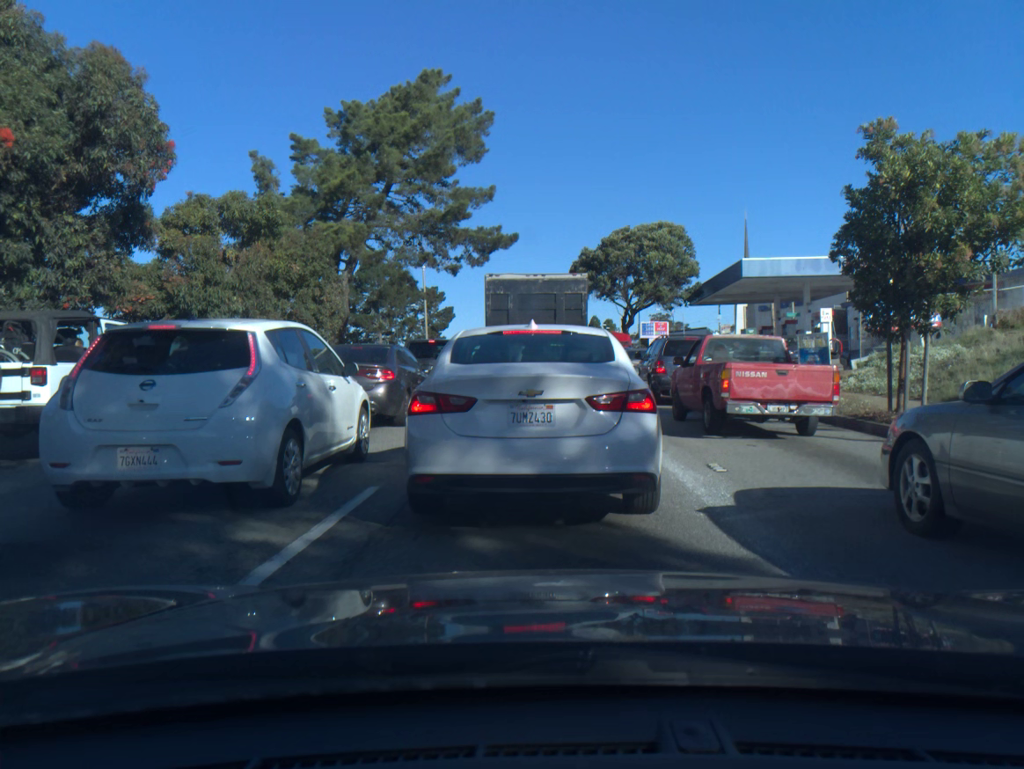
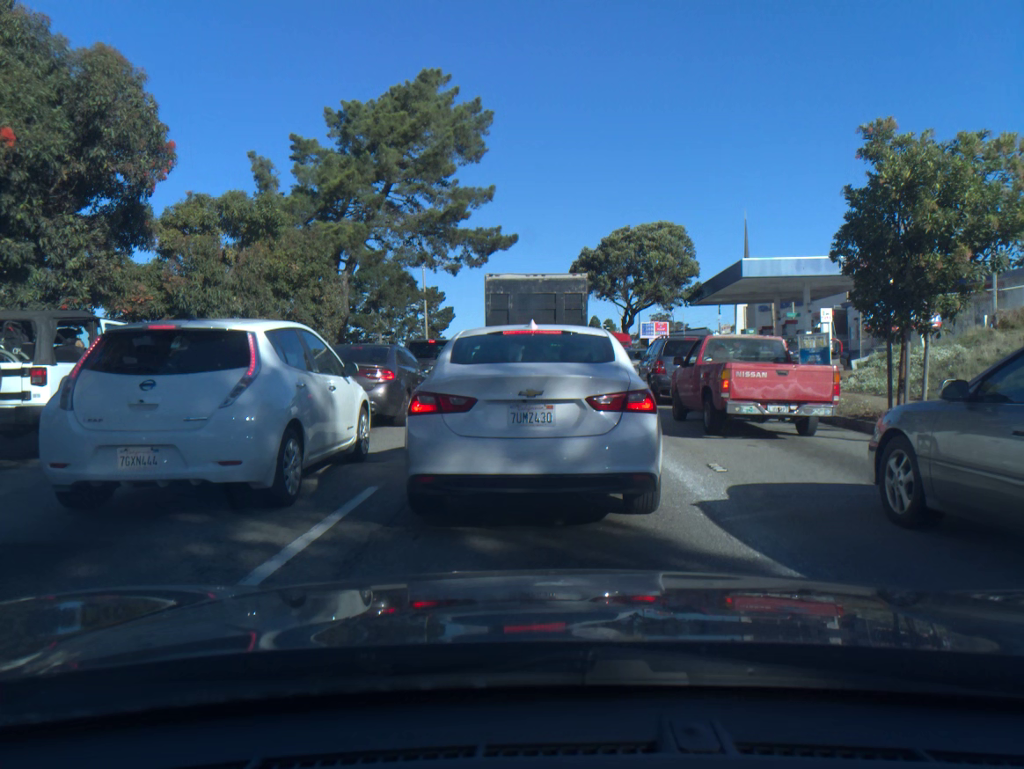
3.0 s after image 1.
(0.0, 0.0) m; 0°
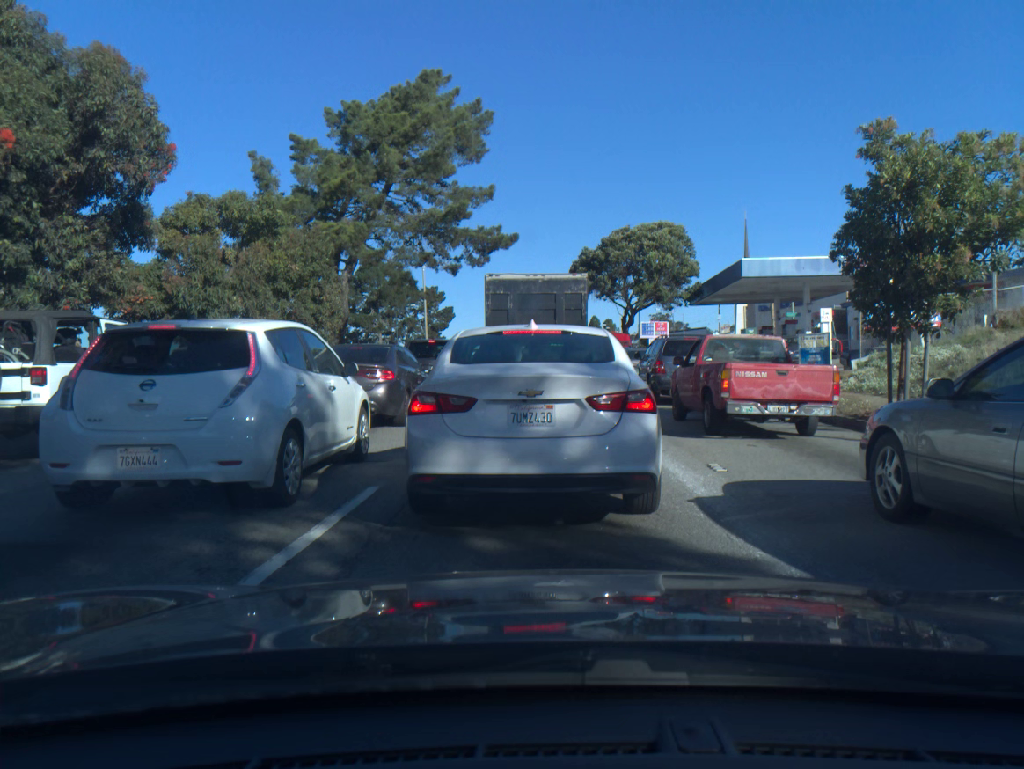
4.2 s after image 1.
(0.0, 0.0) m; 0°
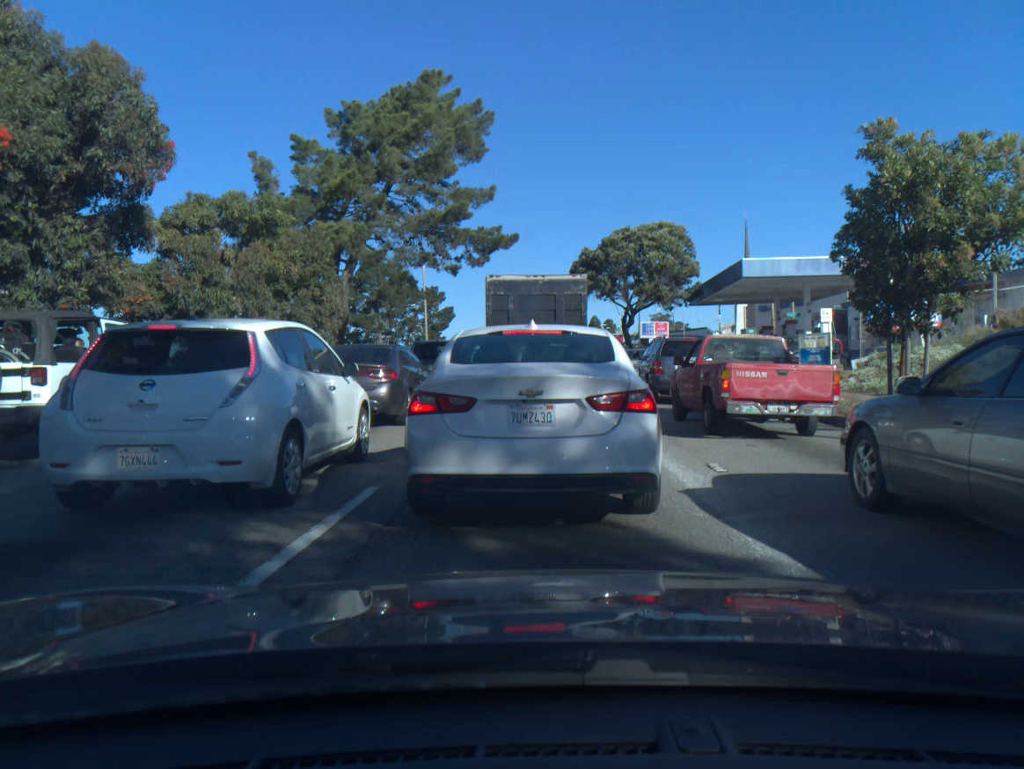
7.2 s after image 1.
(0.0, 0.0) m; +1°
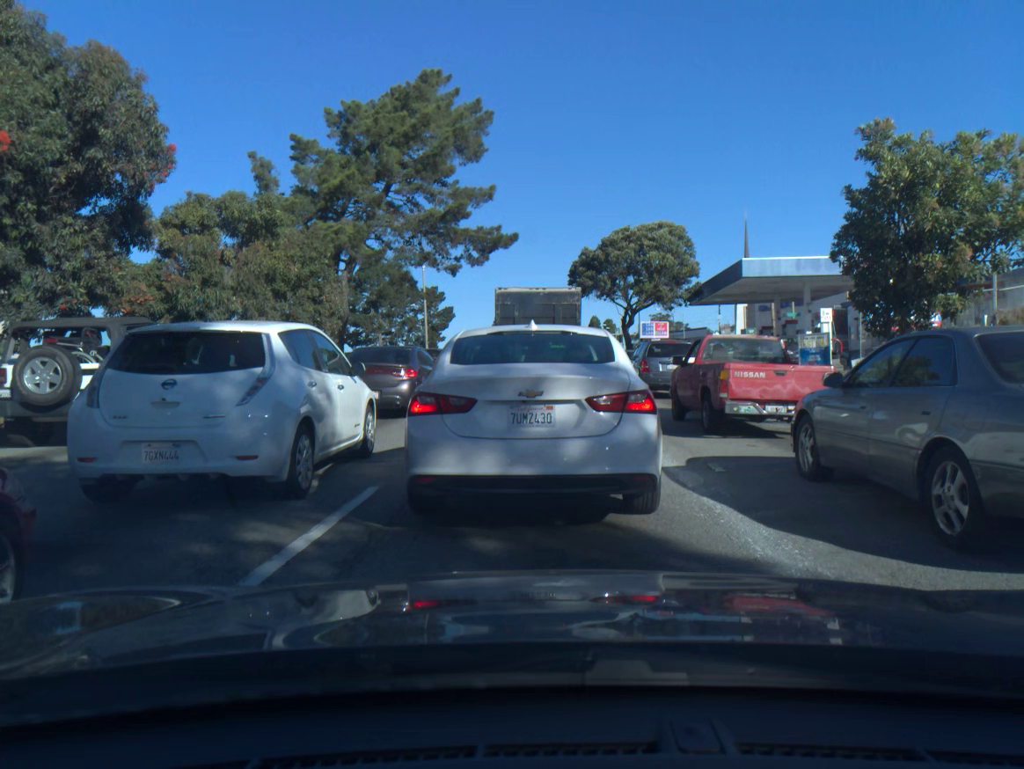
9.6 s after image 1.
(0.0, 0.0) m; +1°
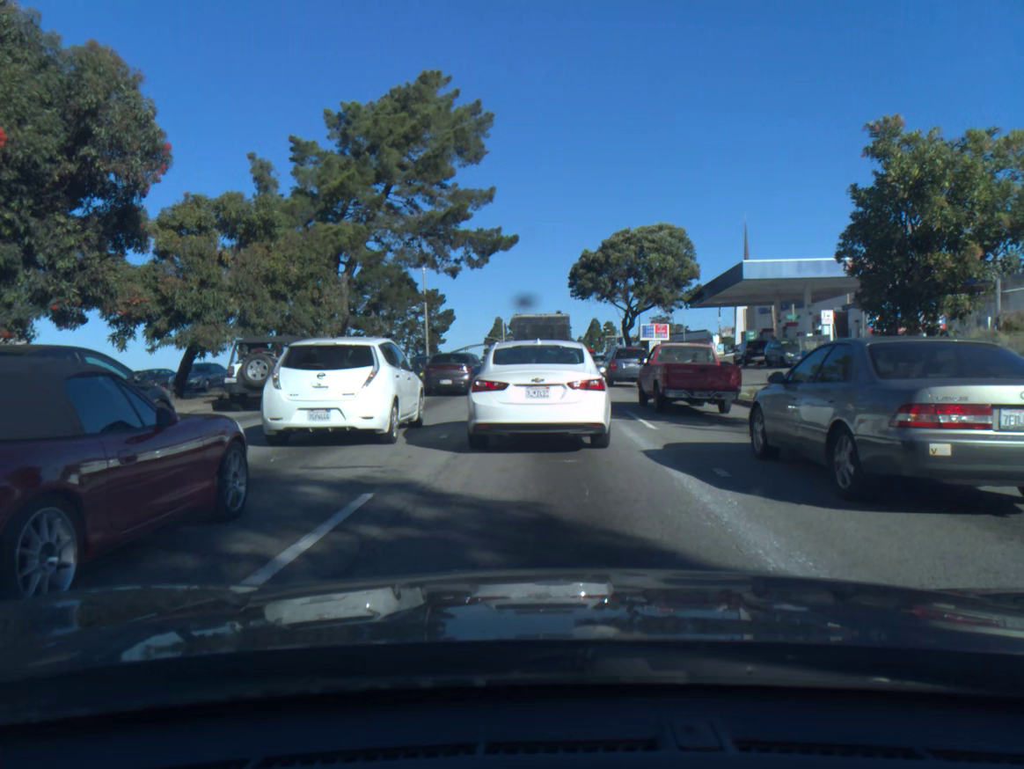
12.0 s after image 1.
(0.0, +0.2) m; +1°
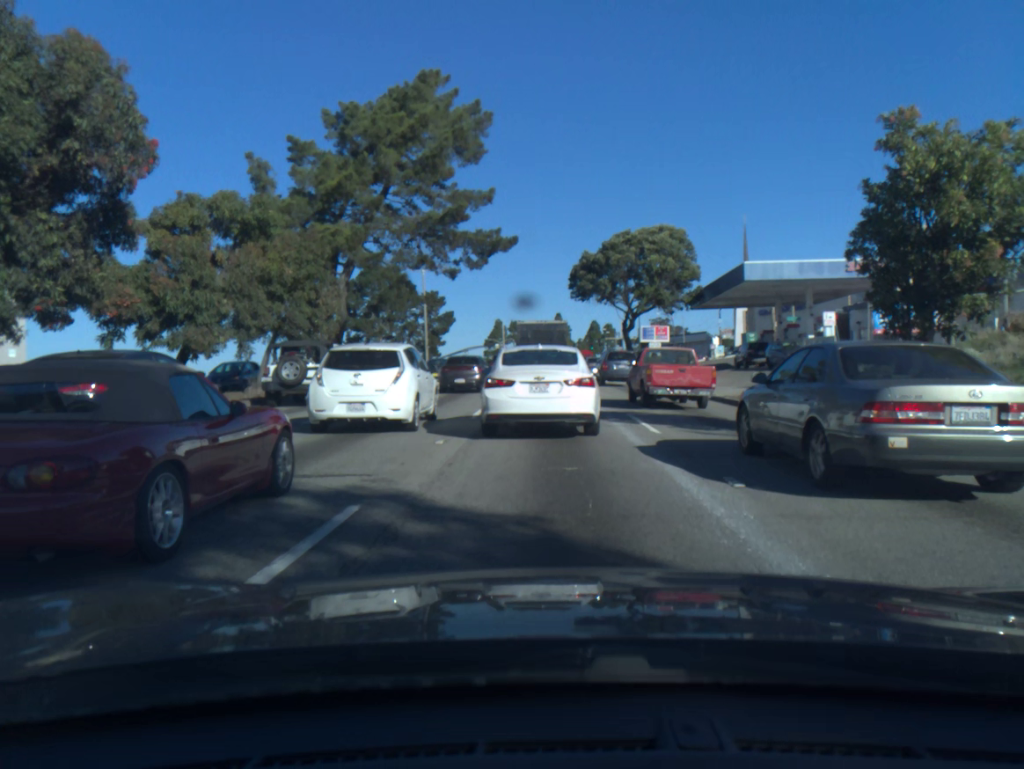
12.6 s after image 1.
(0.0, +0.5) m; 0°
